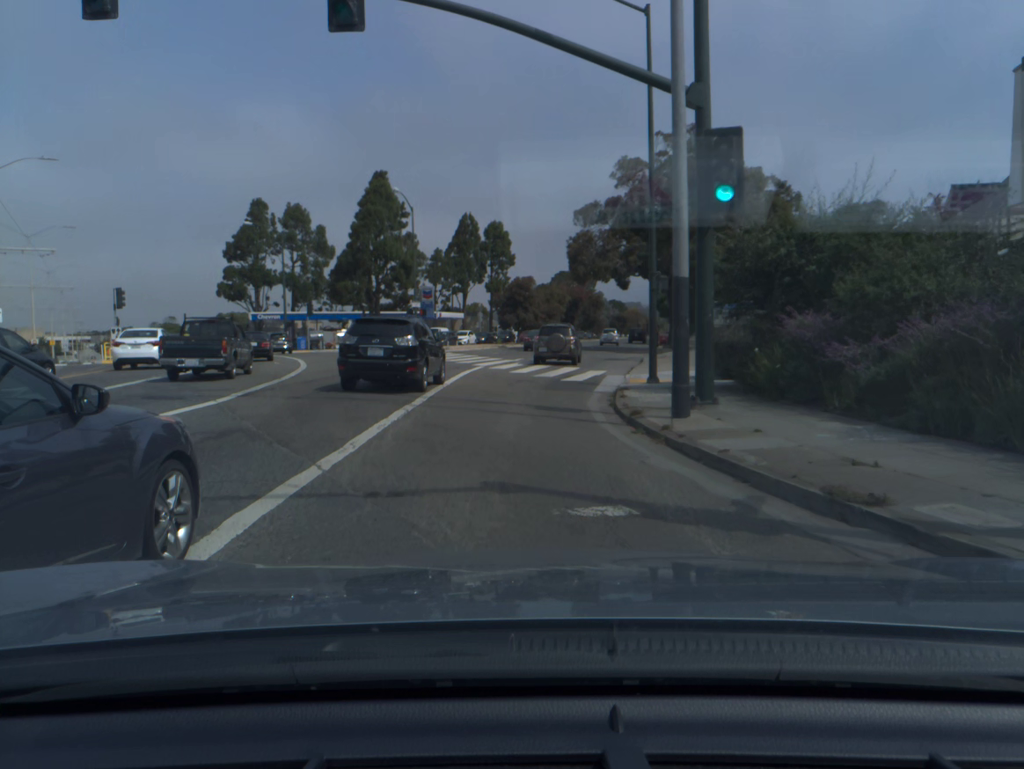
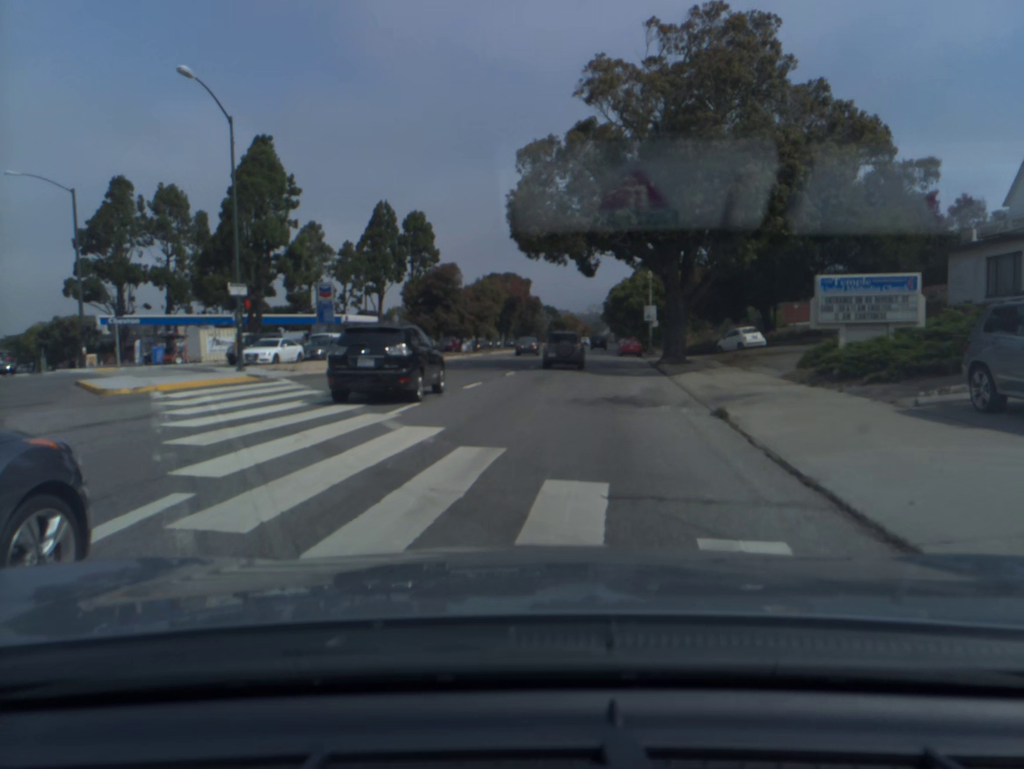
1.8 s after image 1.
(+0.6, +23.3) m; +5°
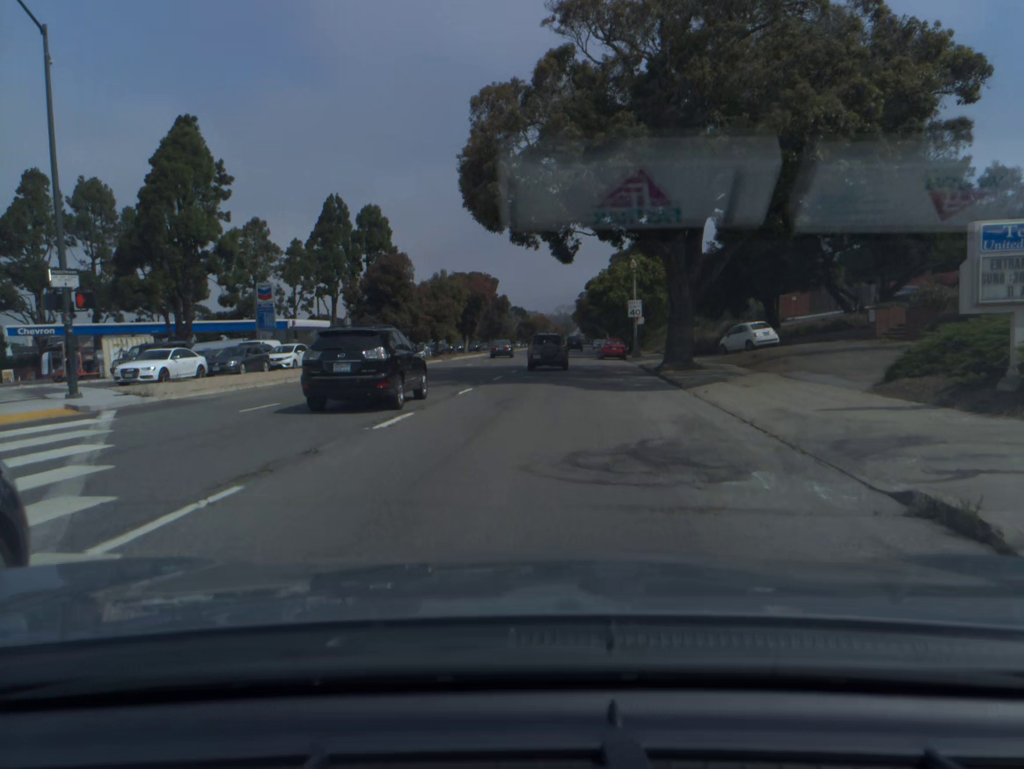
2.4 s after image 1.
(+0.2, +8.5) m; +3°
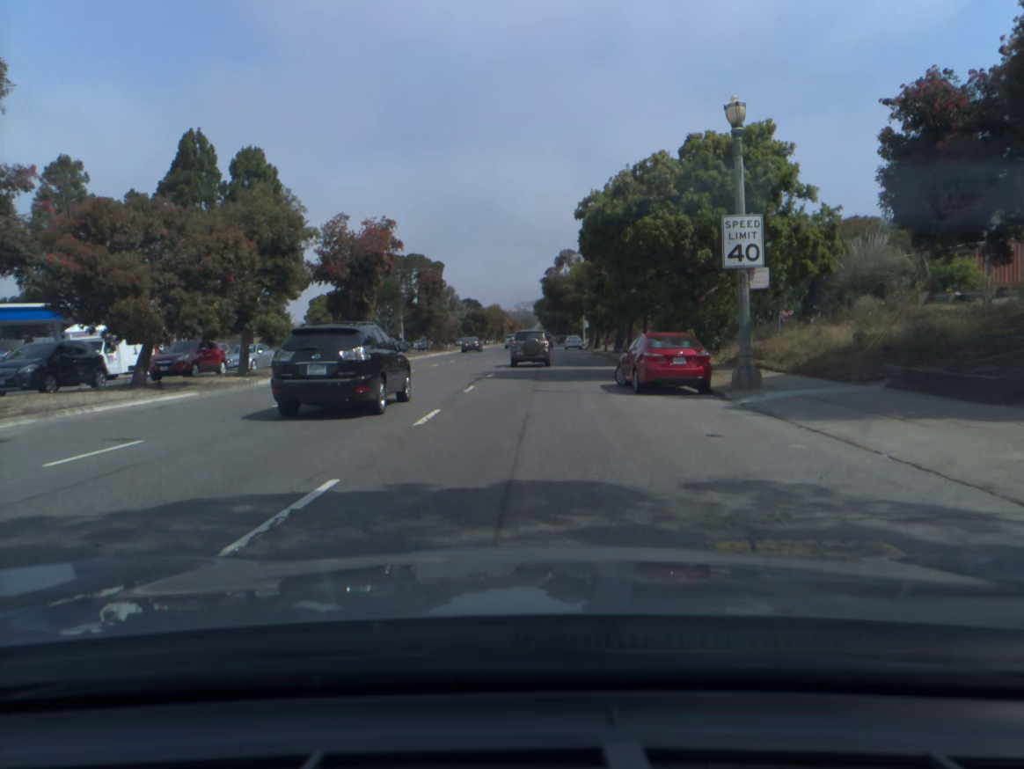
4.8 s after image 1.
(+1.3, +35.9) m; +3°
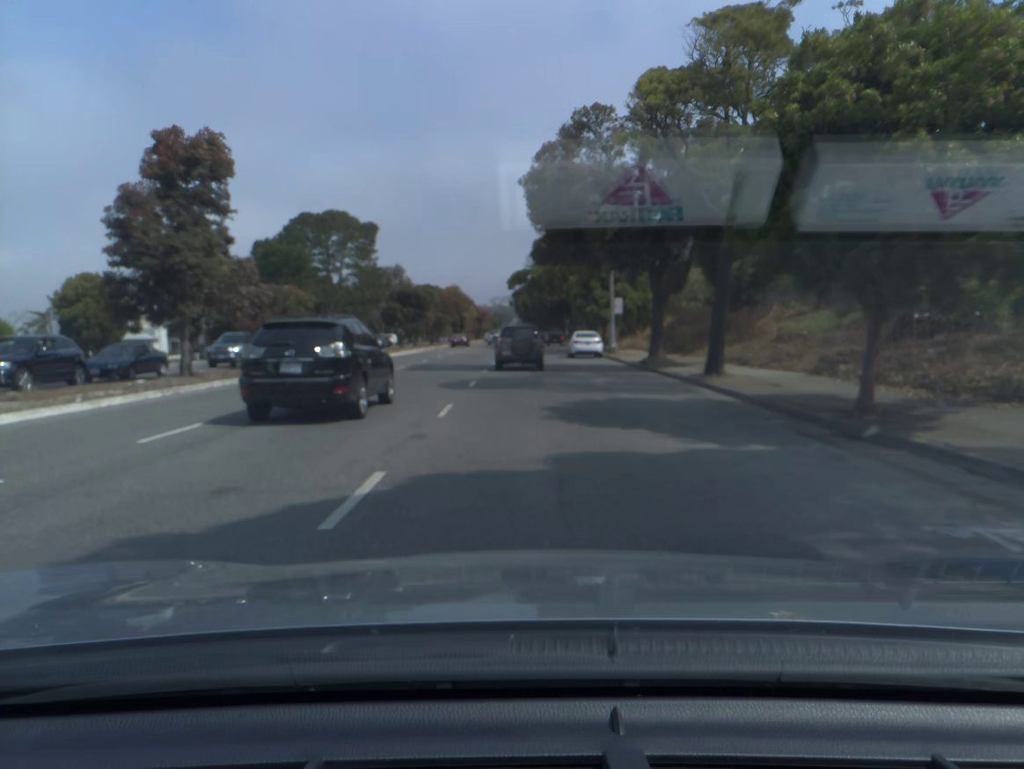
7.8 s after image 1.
(+0.7, +50.0) m; +2°
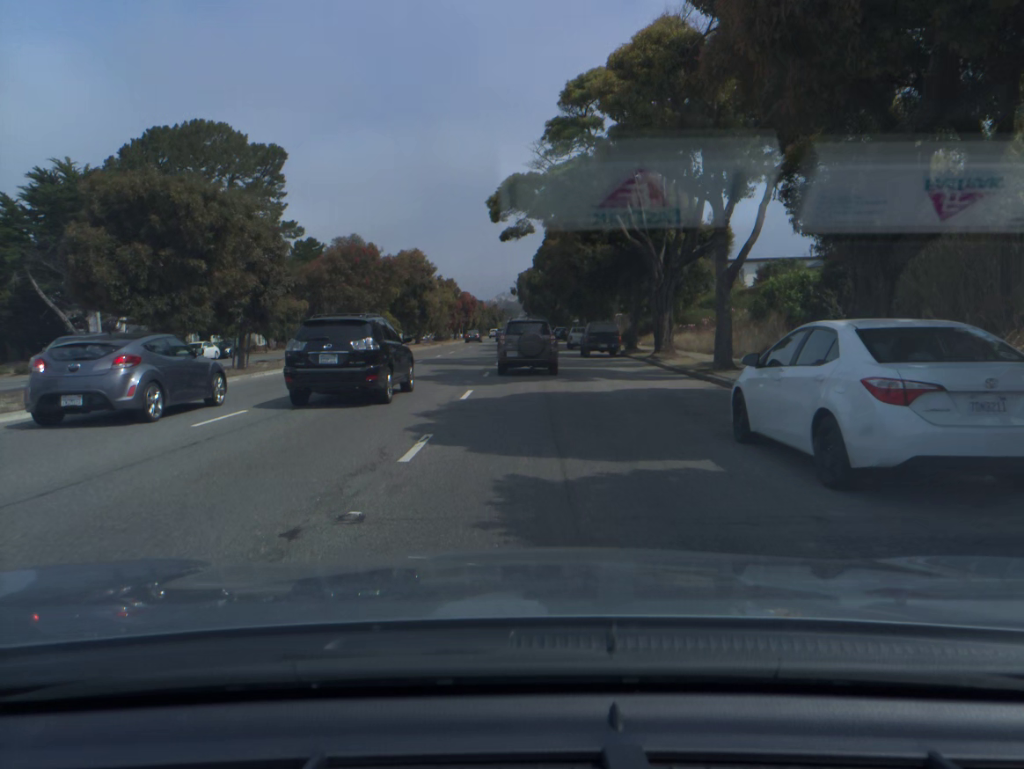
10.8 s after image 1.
(-0.2, +49.6) m; 0°
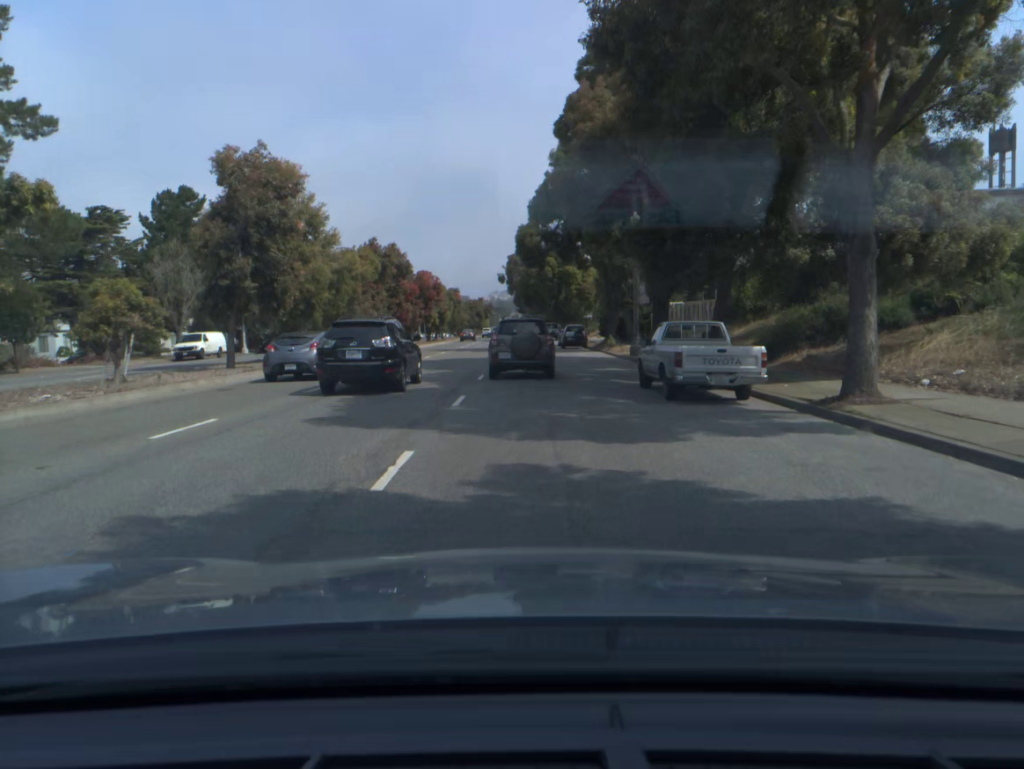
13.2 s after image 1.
(+0.1, +38.4) m; 0°
